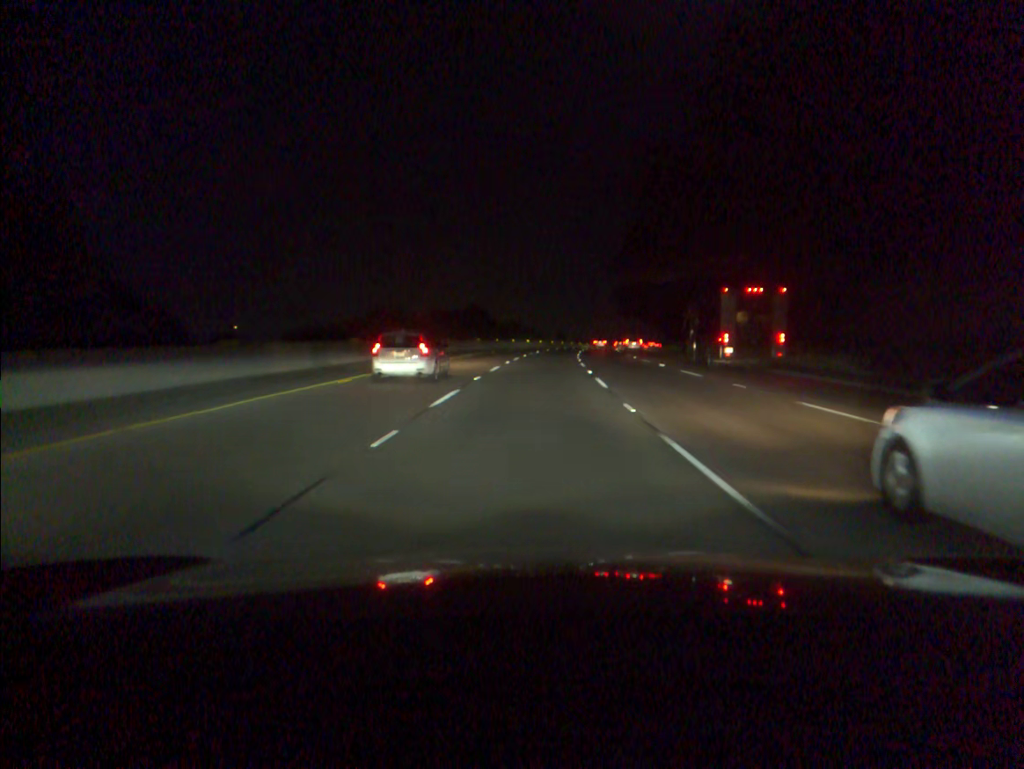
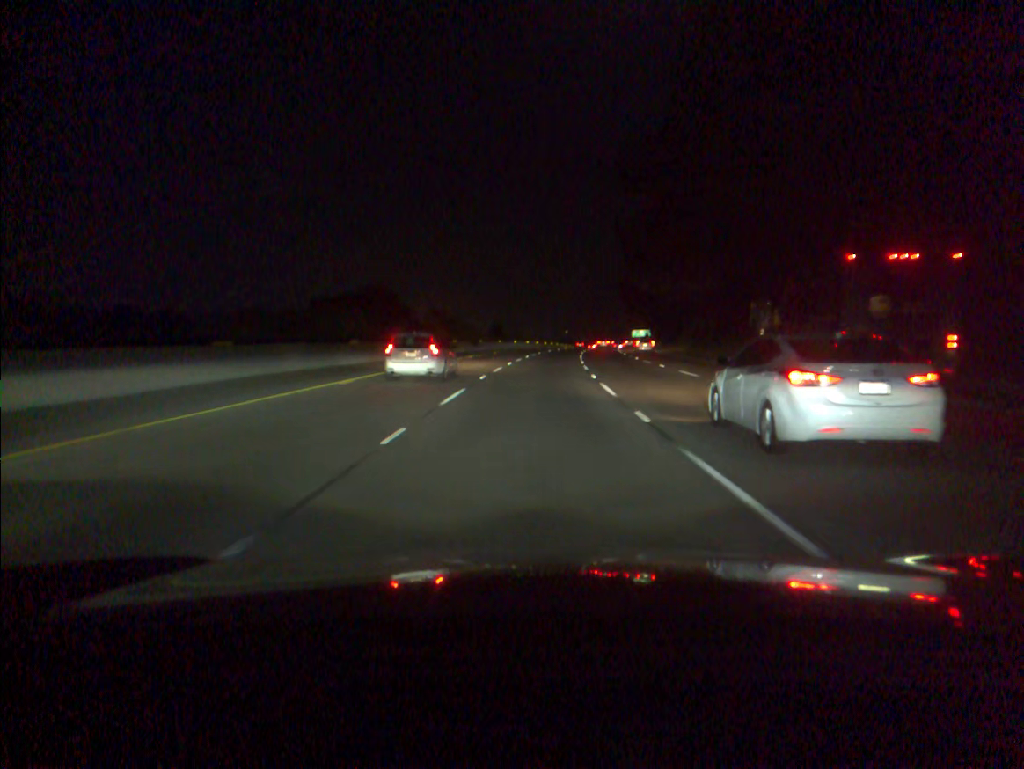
(+2.9, +72.5) m; +5°
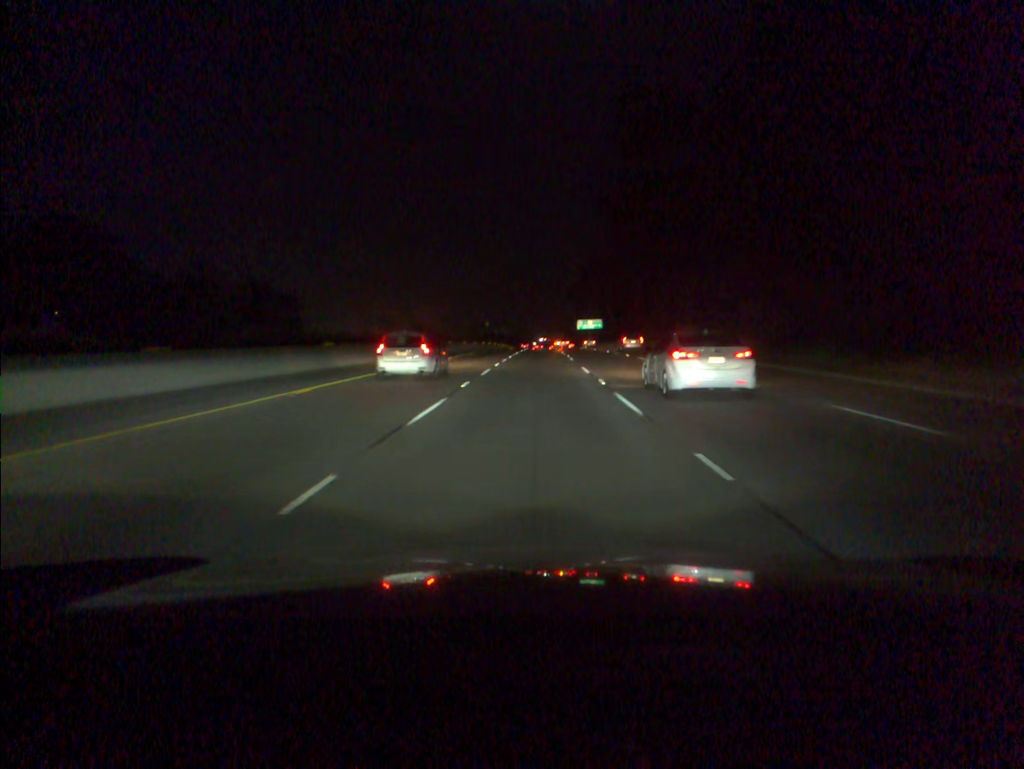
(+4.7, +90.8) m; +6°
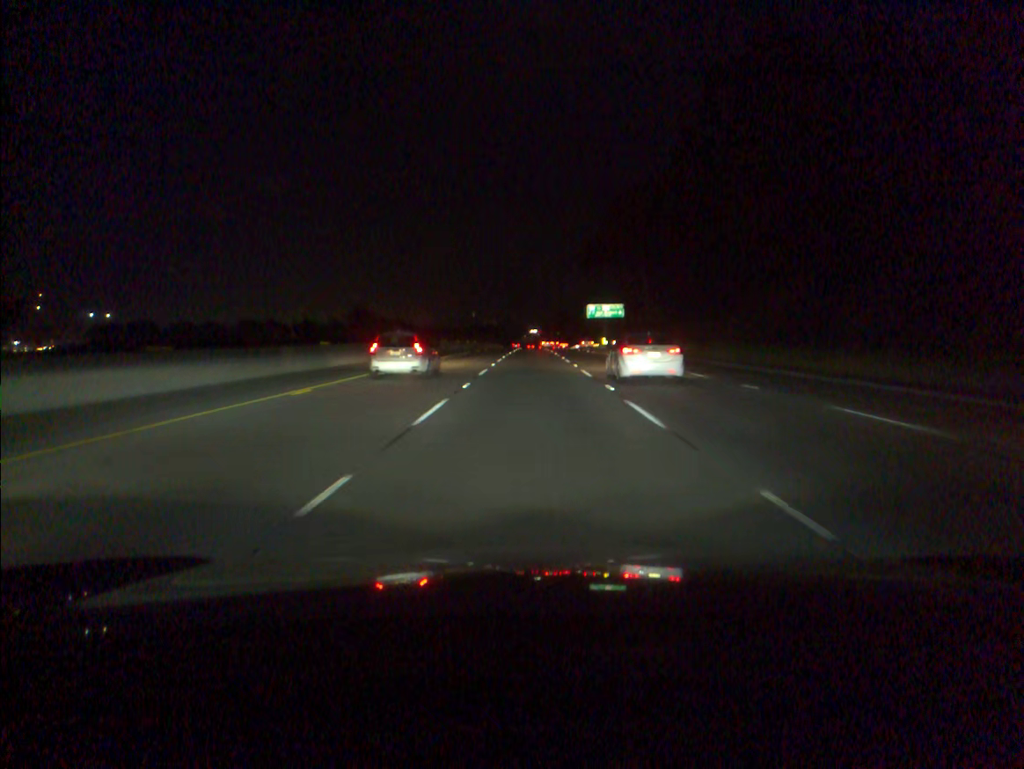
(+0.9, +73.0) m; +1°
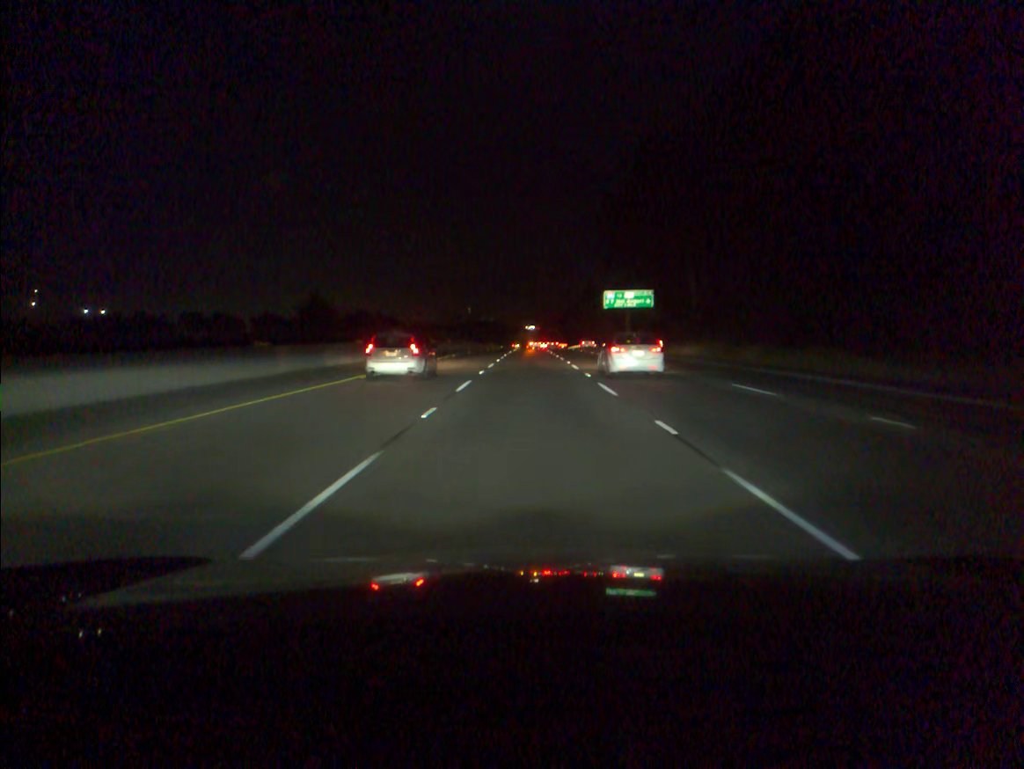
(+0.1, +36.6) m; 0°
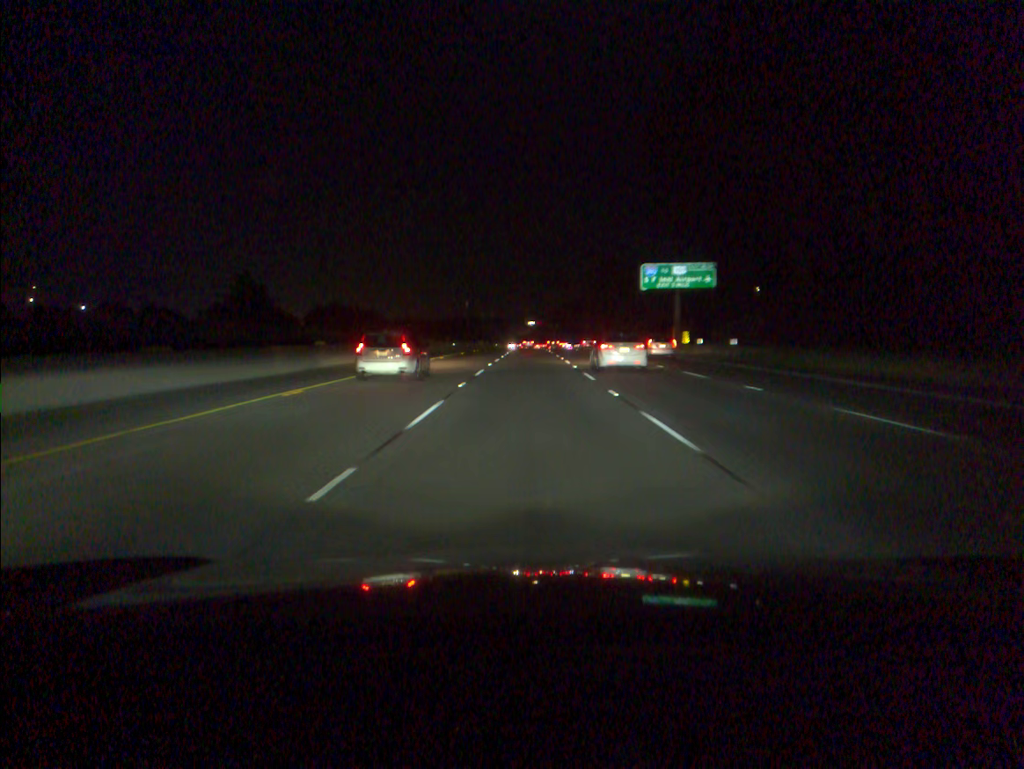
(0.0, +36.7) m; 0°
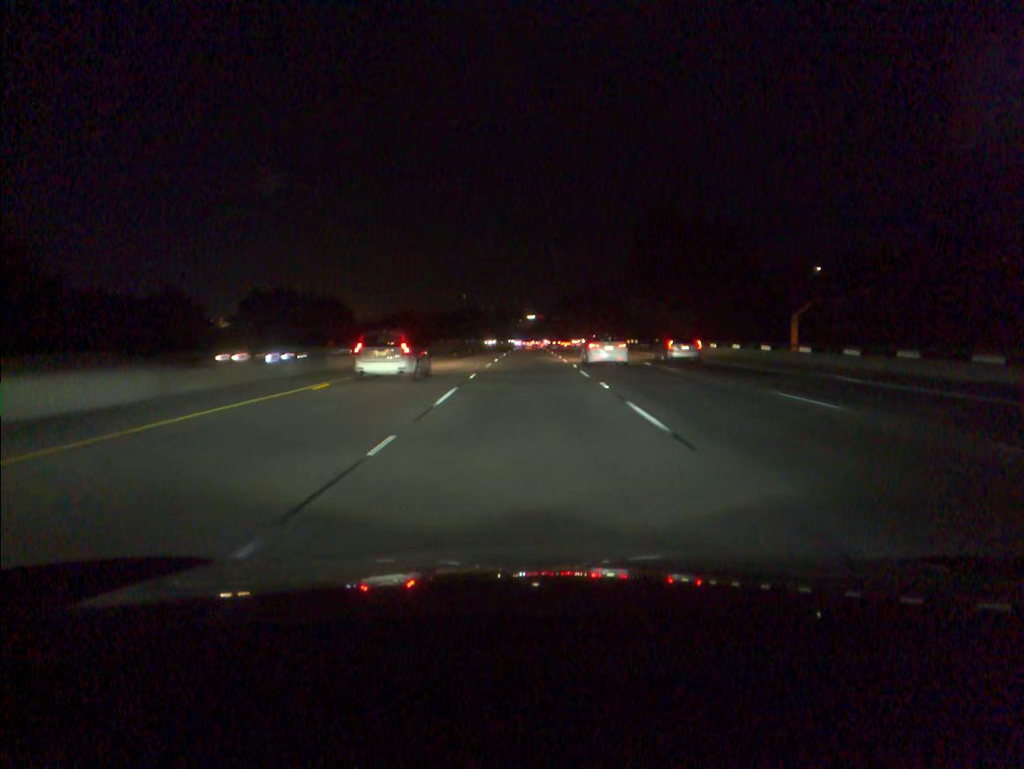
(0.0, +54.9) m; 0°
